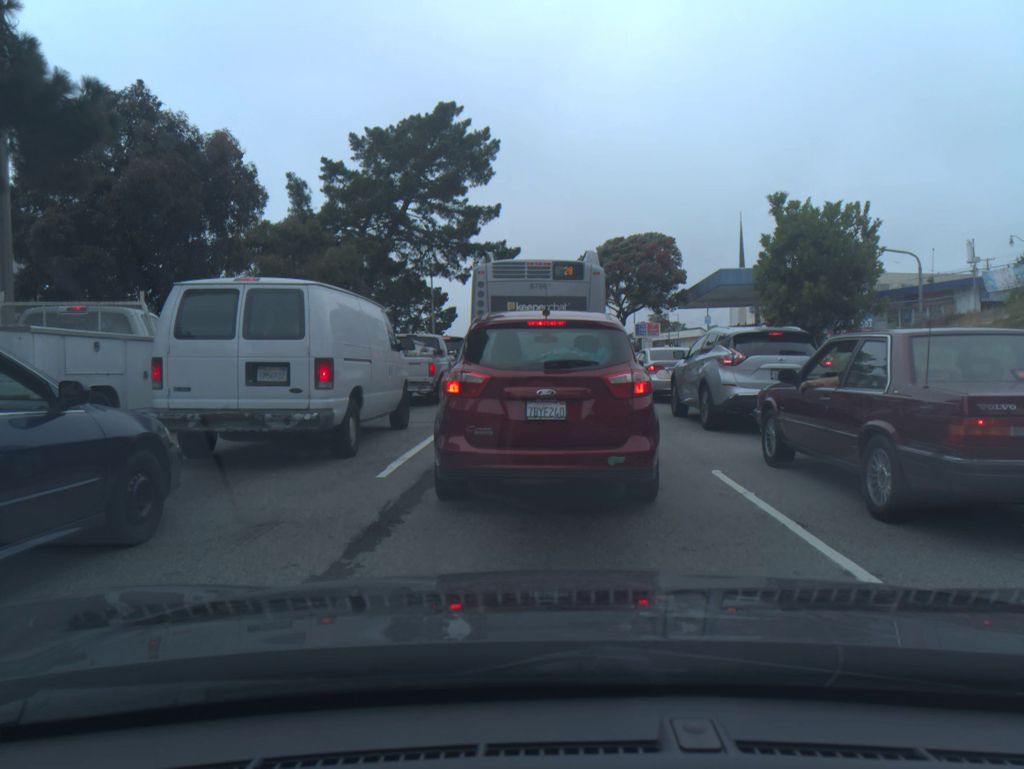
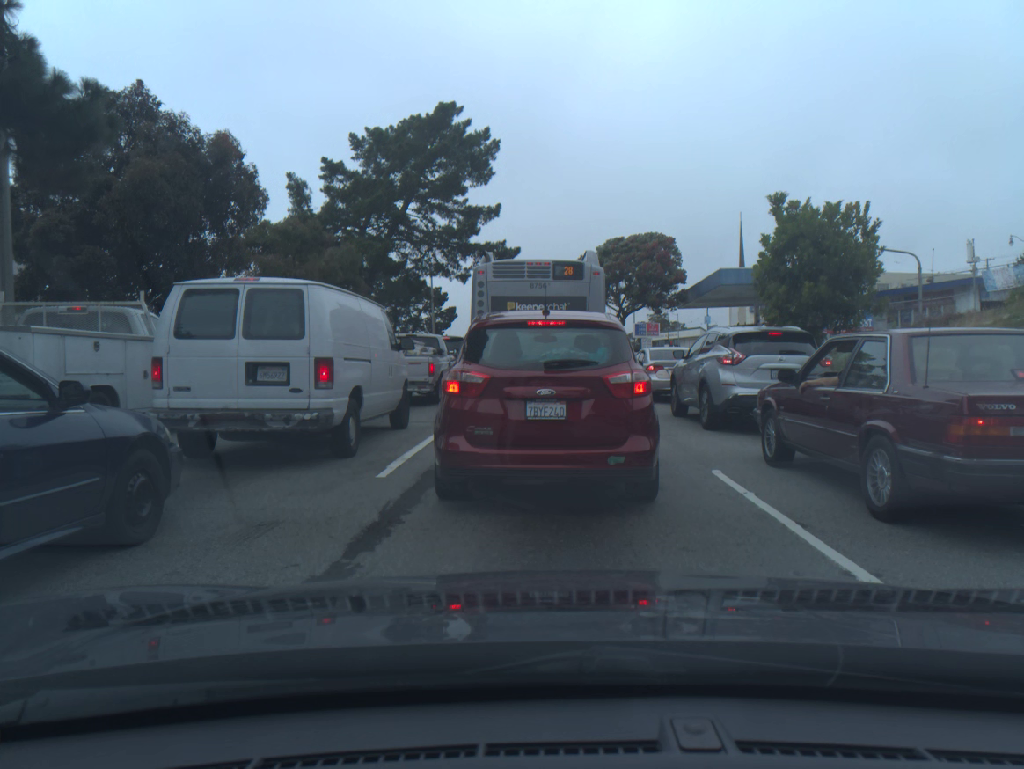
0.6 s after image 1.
(0.0, 0.0) m; 0°
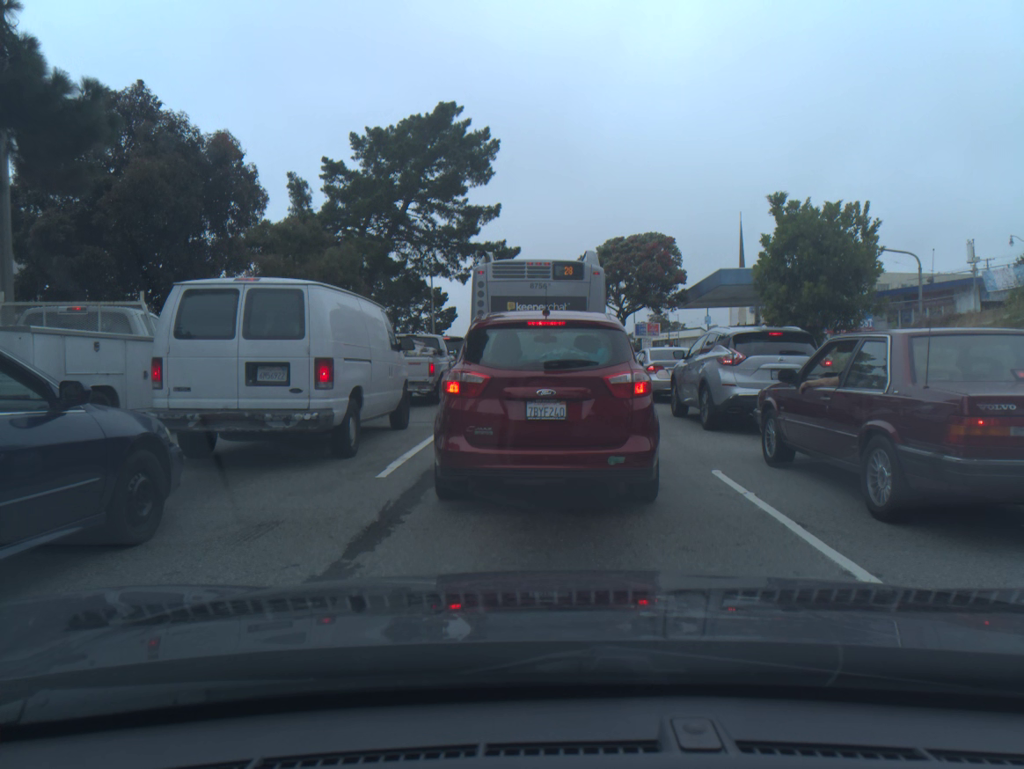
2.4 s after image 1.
(0.0, 0.0) m; 0°
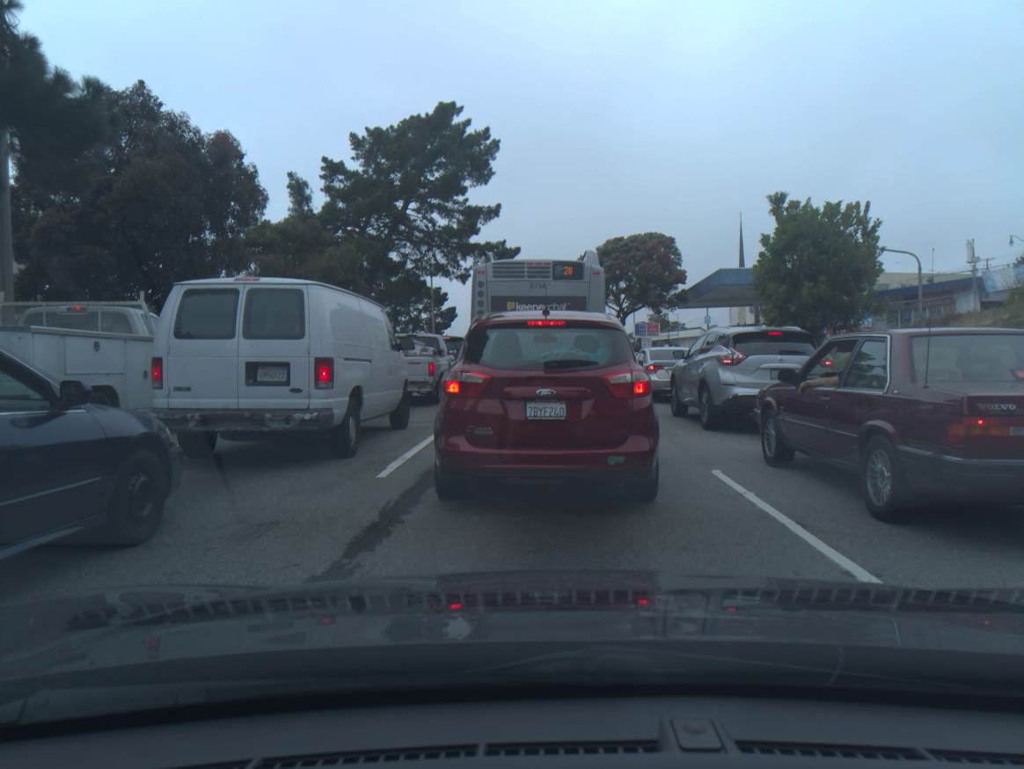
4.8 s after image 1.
(0.0, 0.0) m; 0°
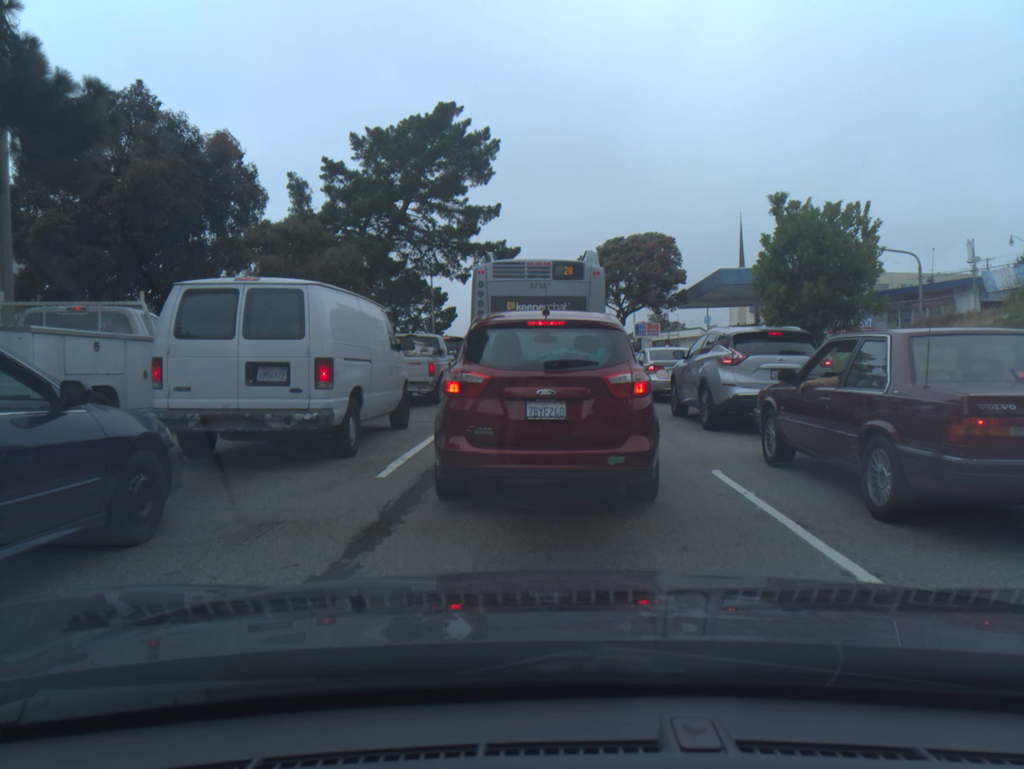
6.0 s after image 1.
(0.0, 0.0) m; 0°
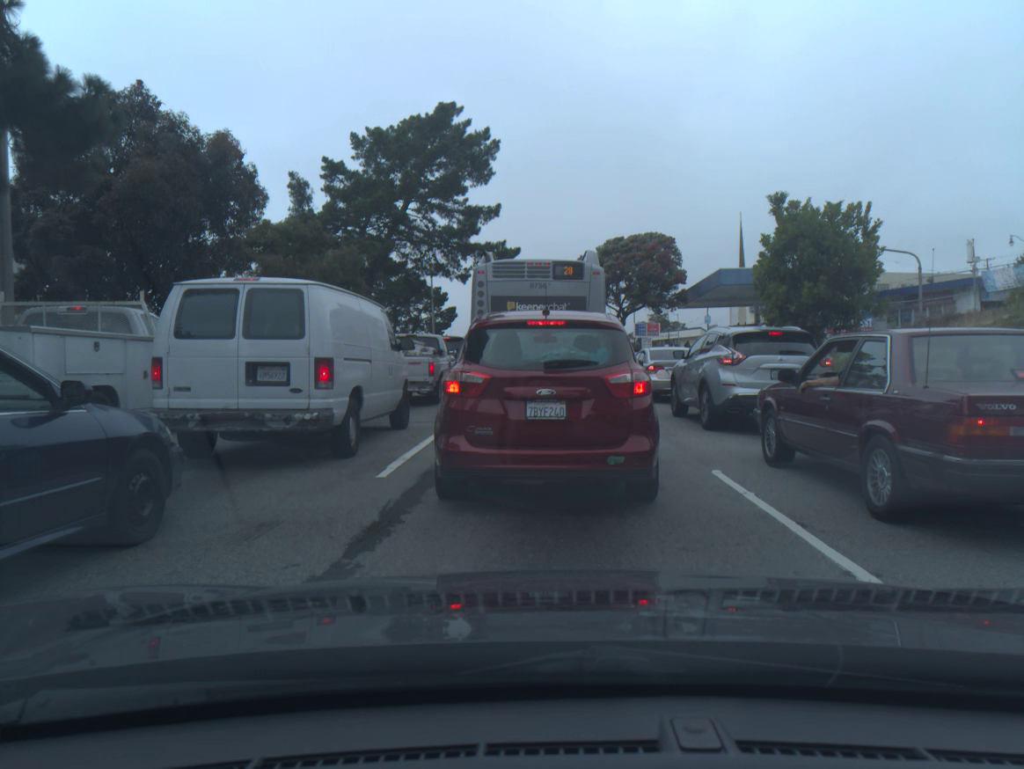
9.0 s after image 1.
(0.0, 0.0) m; 0°
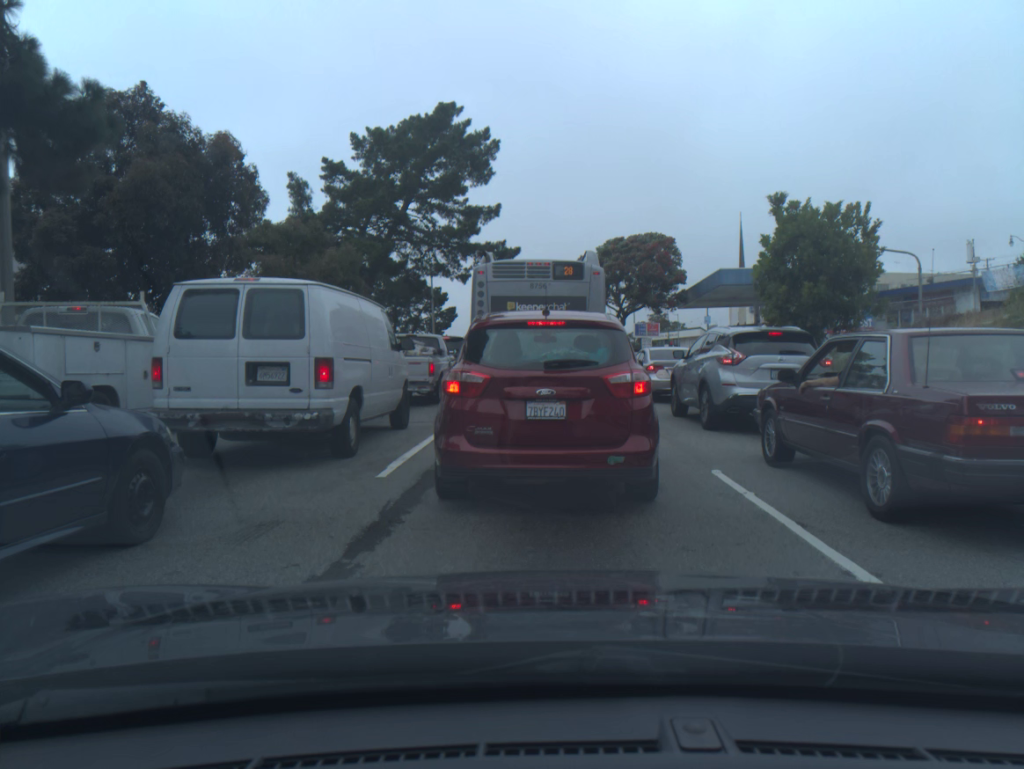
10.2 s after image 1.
(0.0, 0.0) m; 0°
